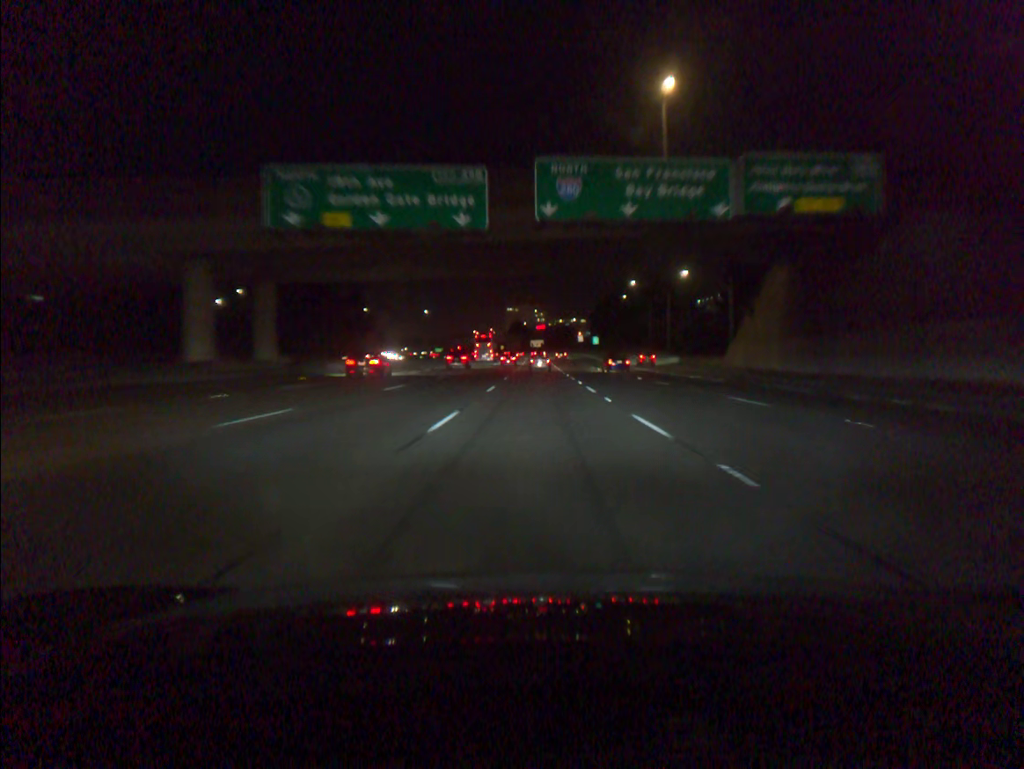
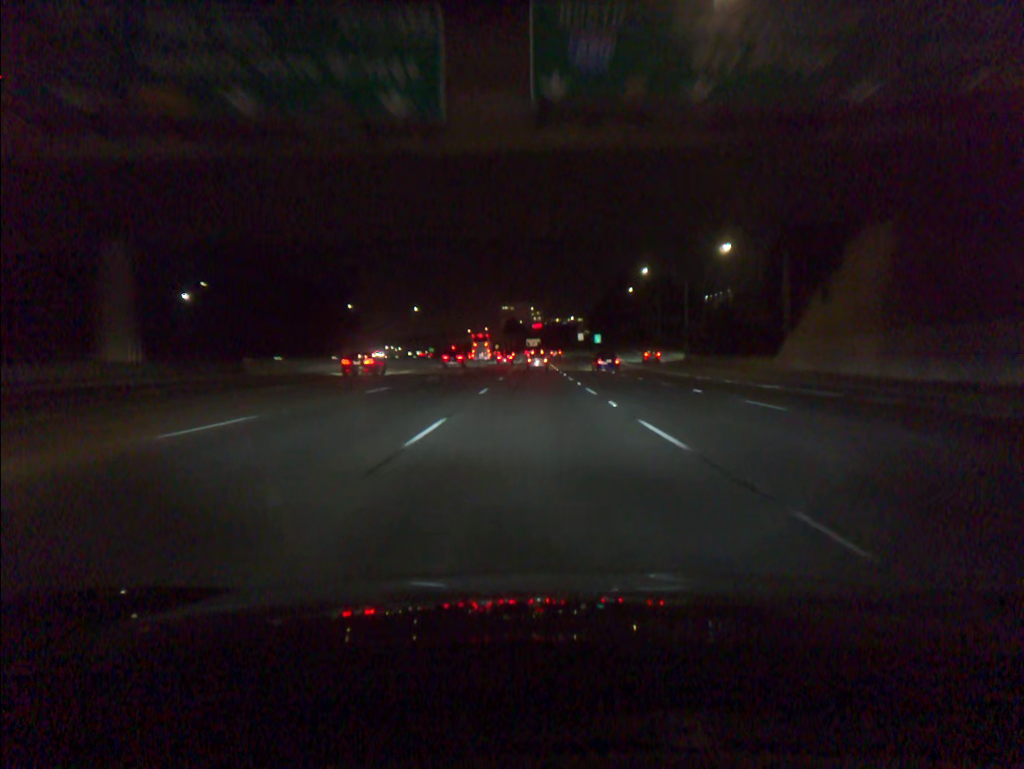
(0.0, +16.3) m; 0°
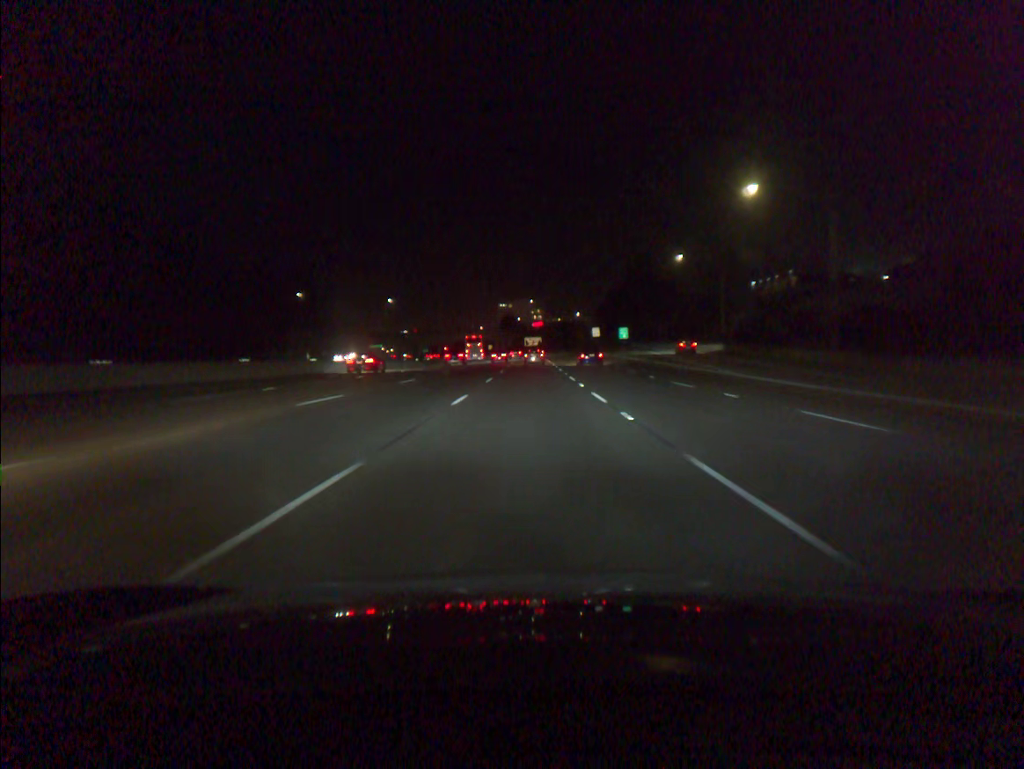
(+0.1, +49.0) m; 0°
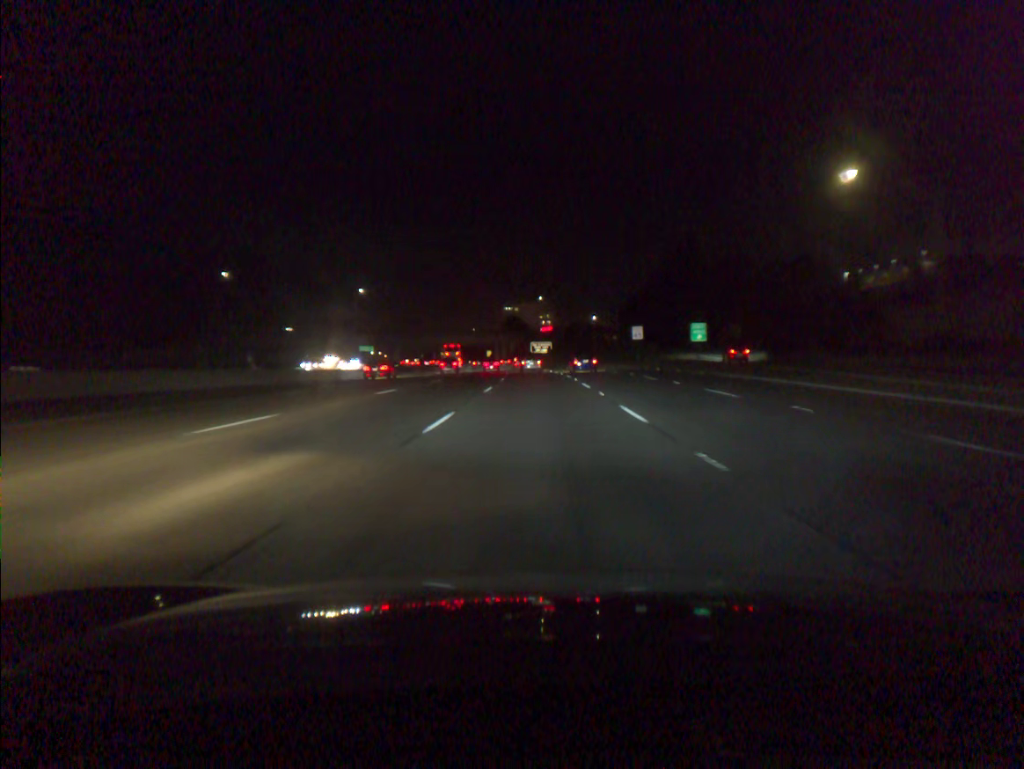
(-0.3, +49.1) m; -1°
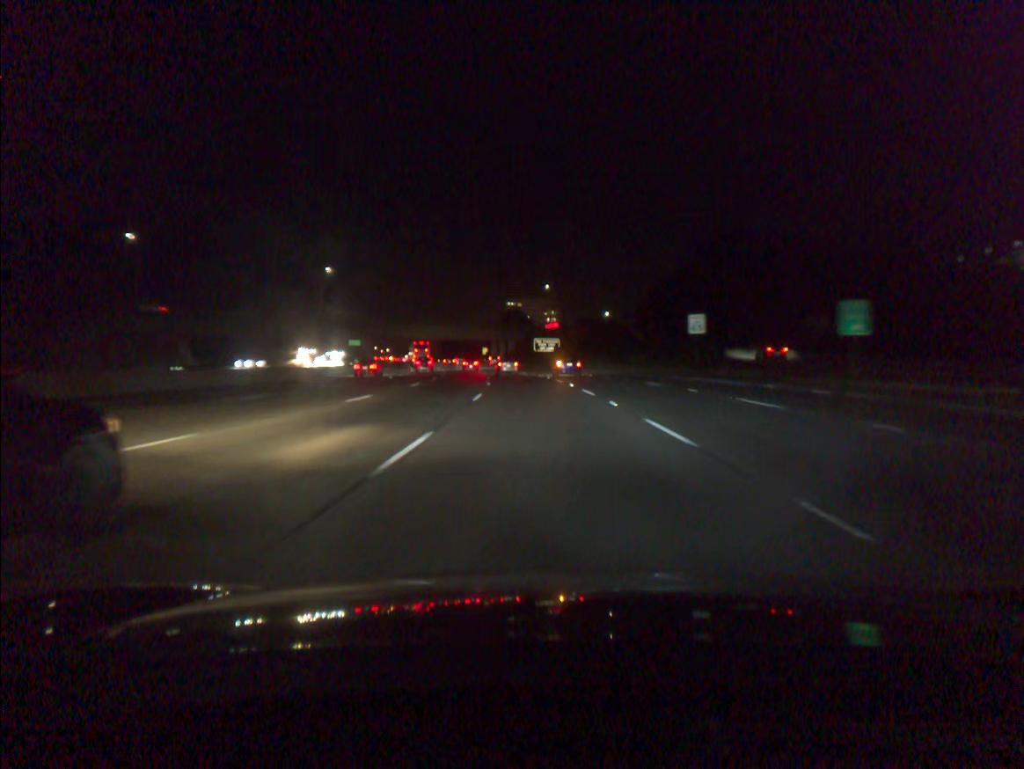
(-0.1, +32.8) m; 0°
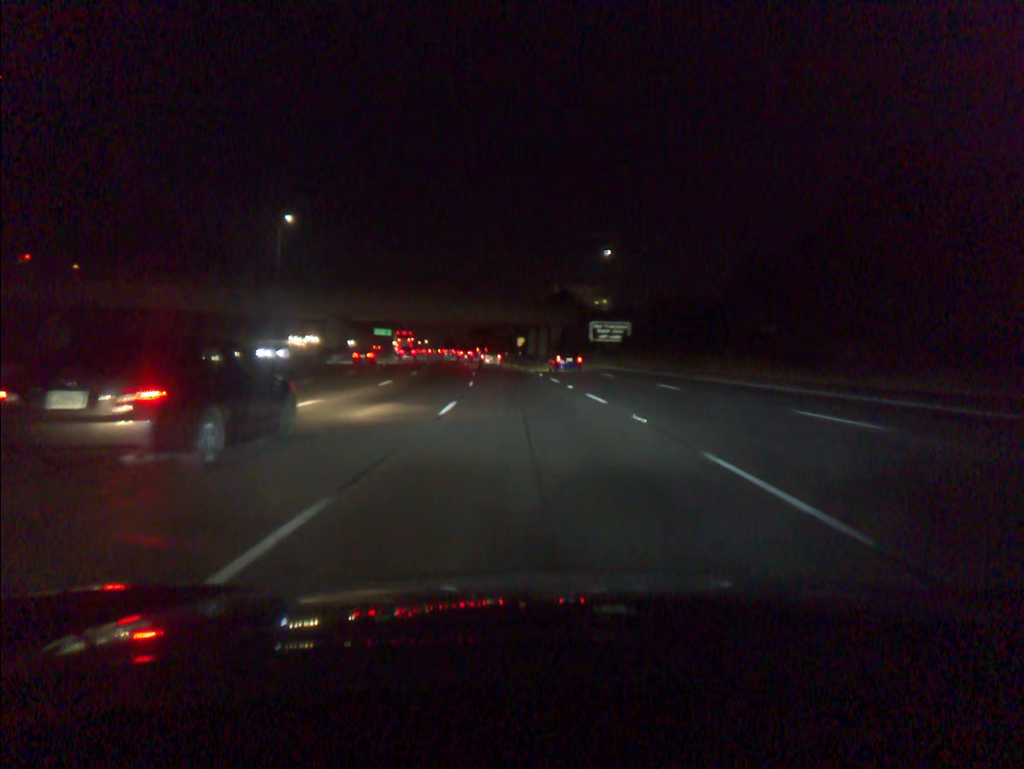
(-1.1, +49.1) m; -3°
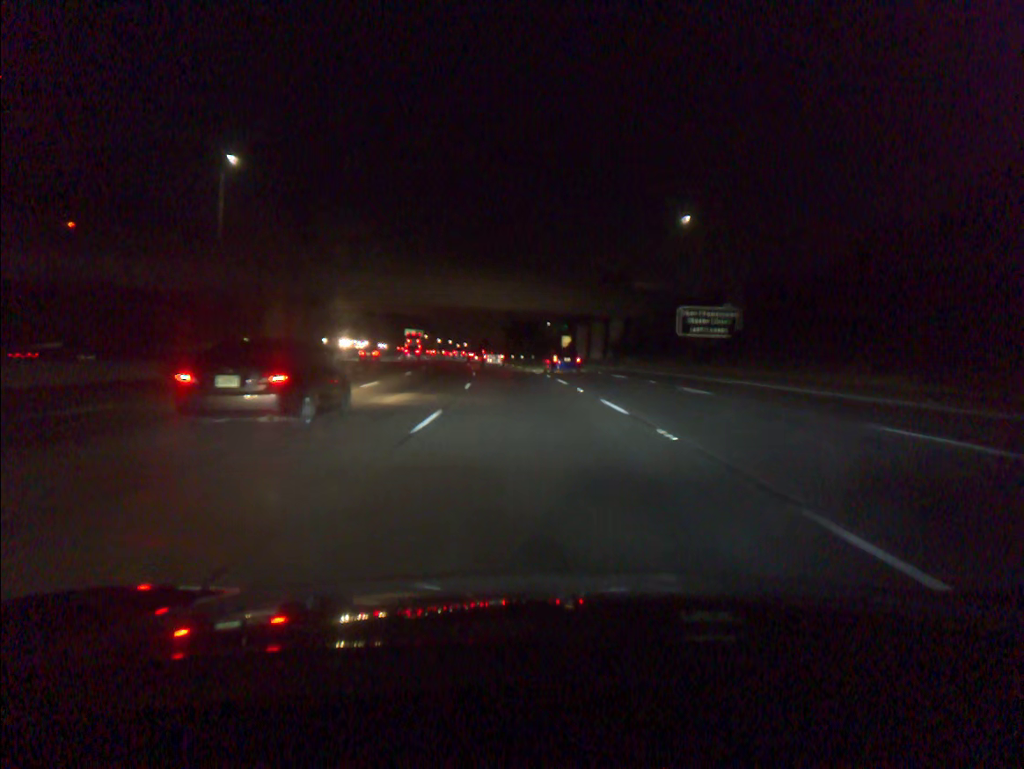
(-0.9, +32.5) m; -3°
